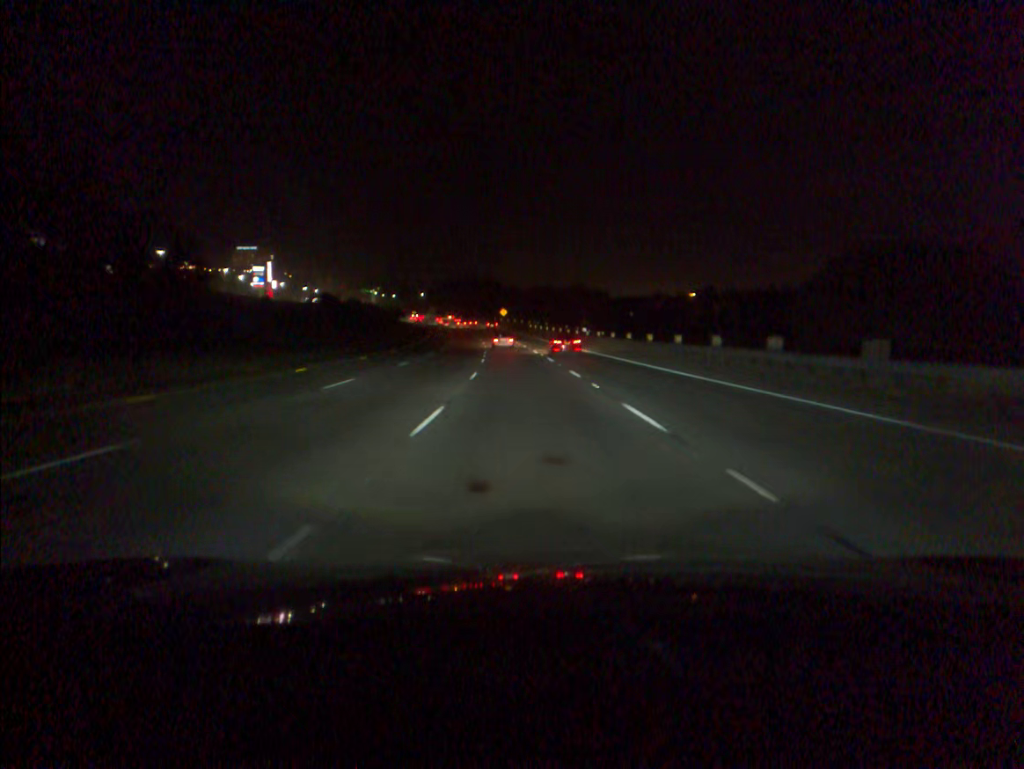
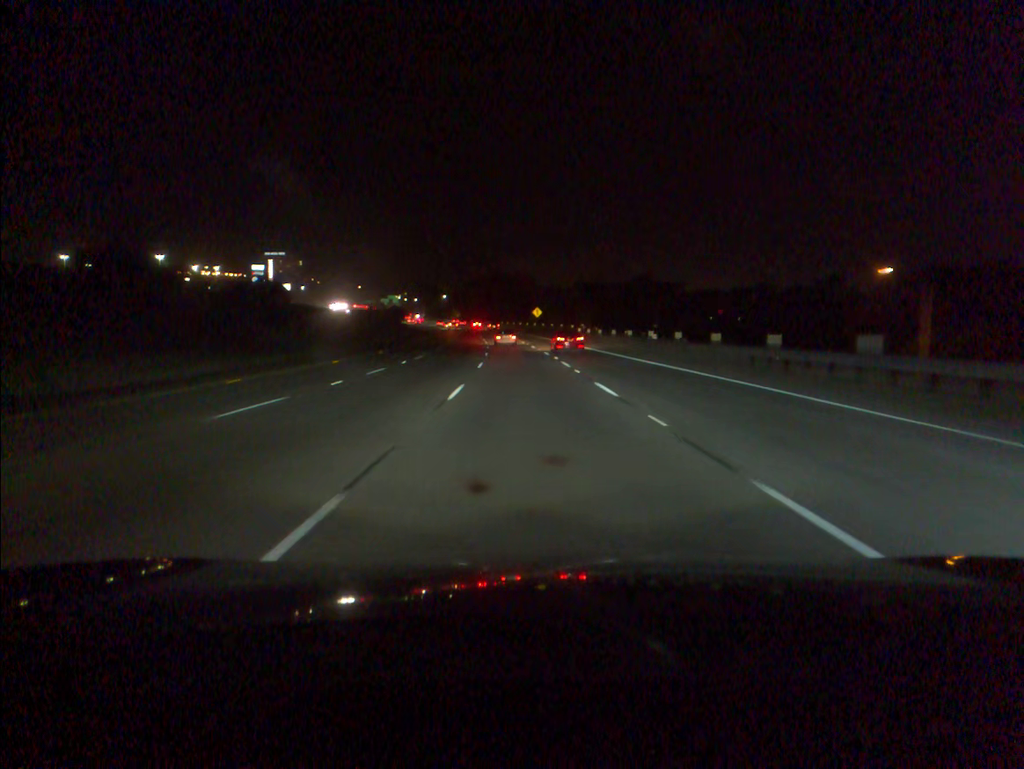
(-1.1, +52.5) m; -3°
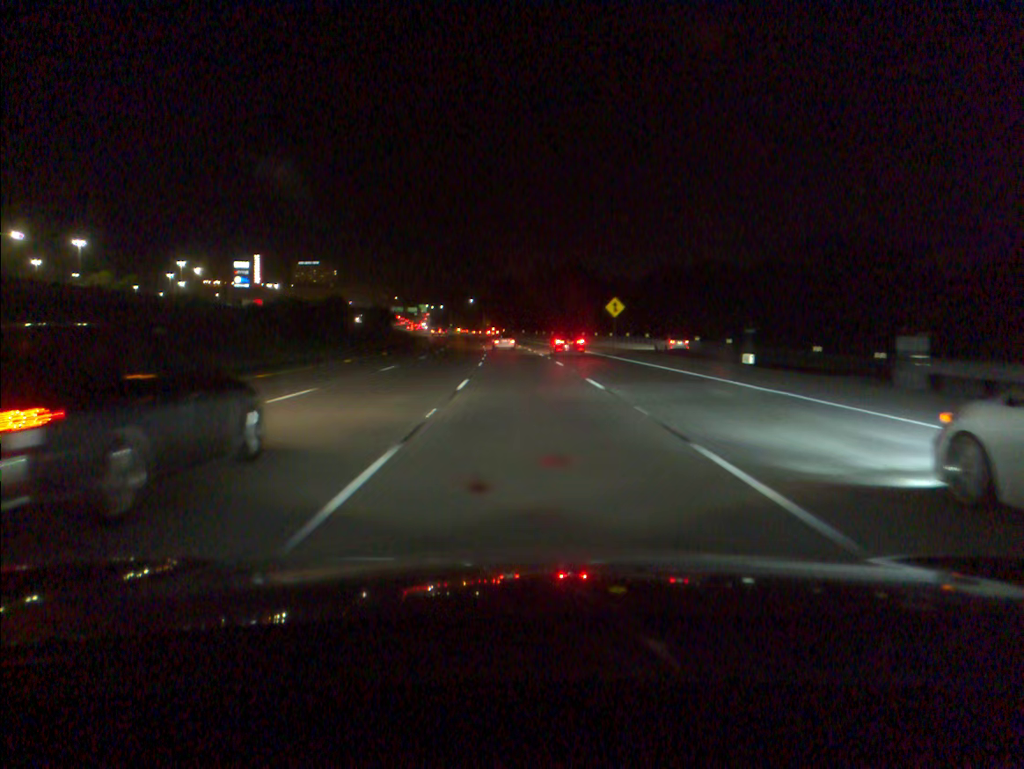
(-1.9, +70.0) m; -3°
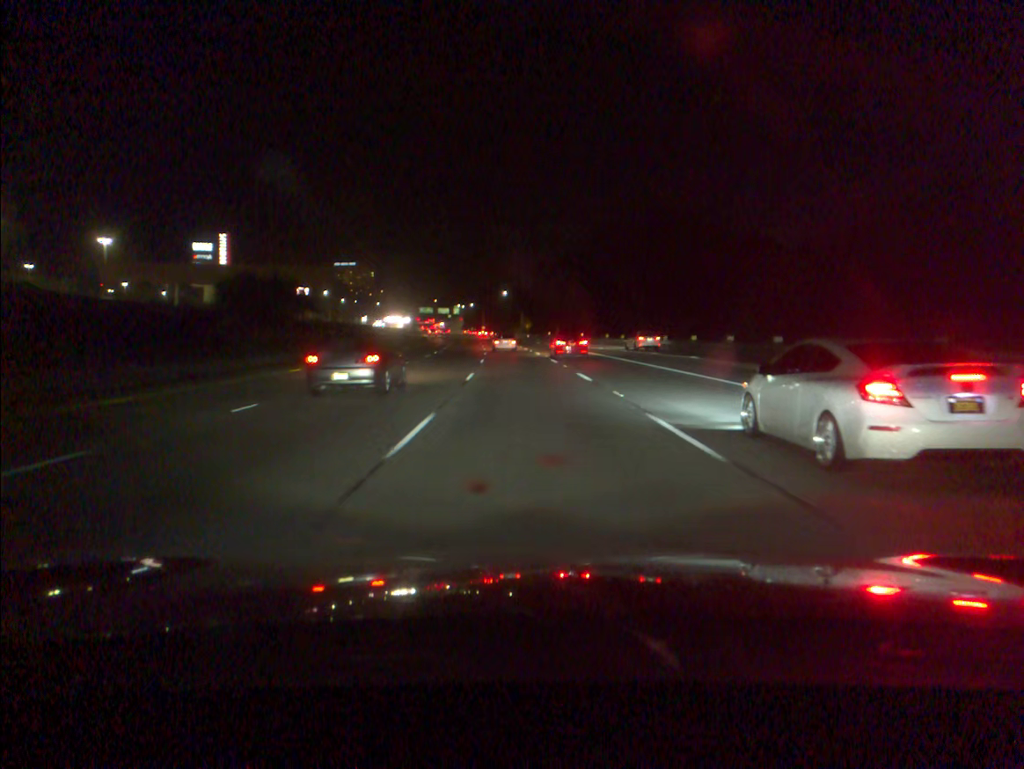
(-1.9, +69.3) m; -3°
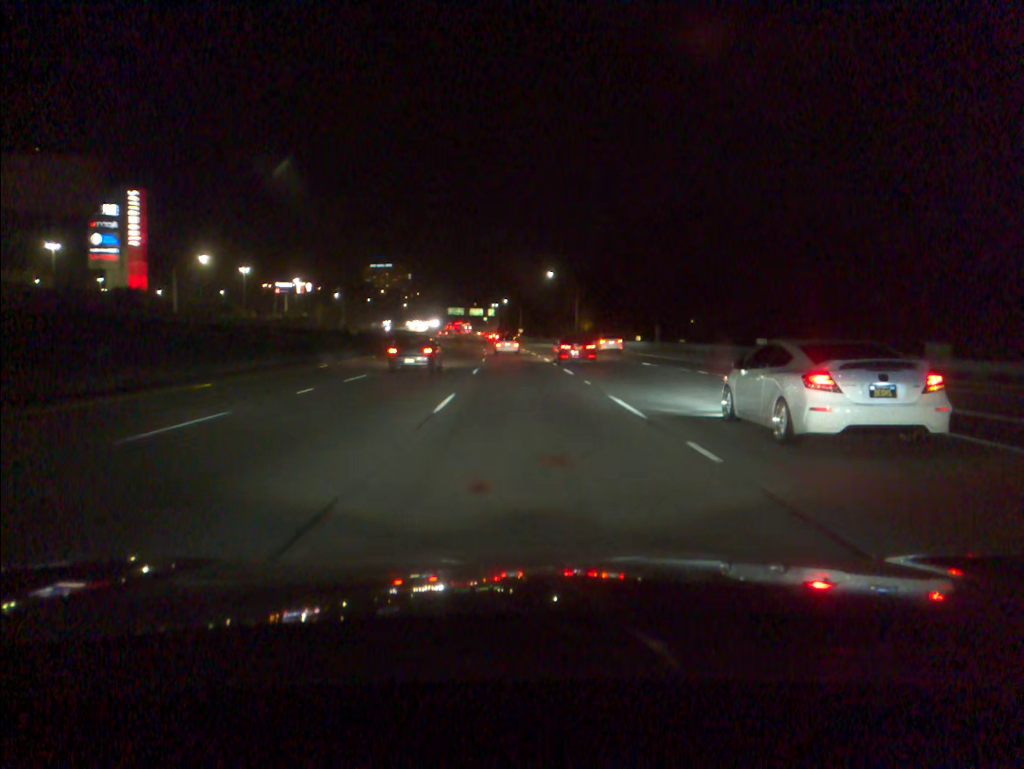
(-1.9, +68.2) m; -3°
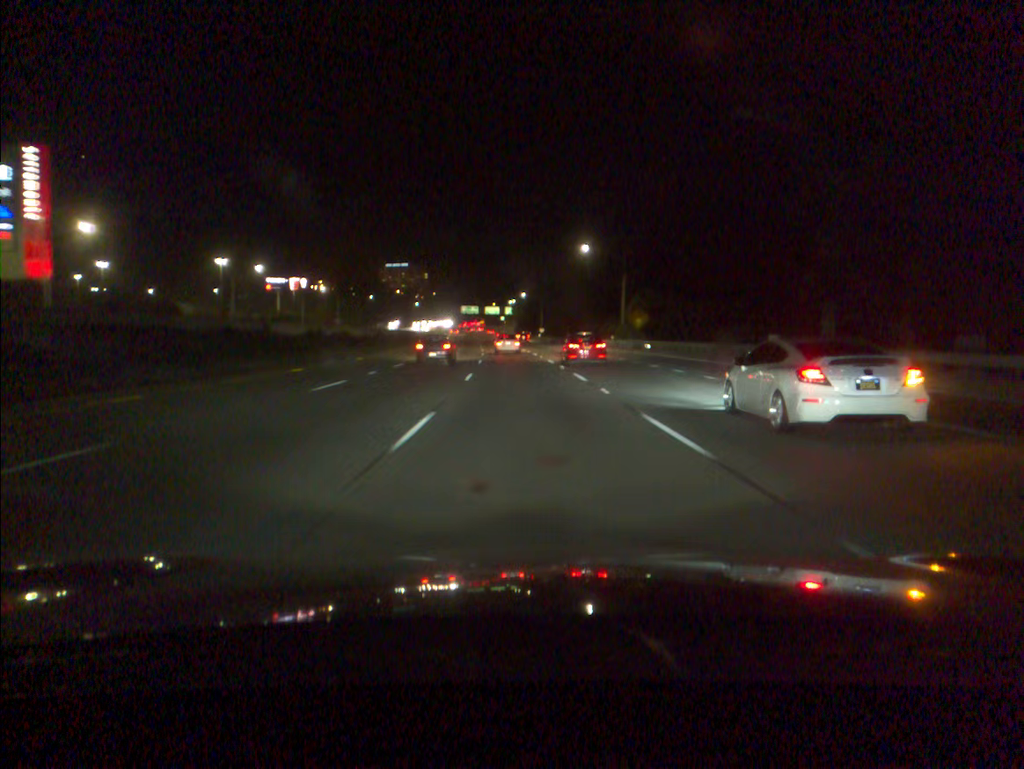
(-0.4, +33.8) m; -1°
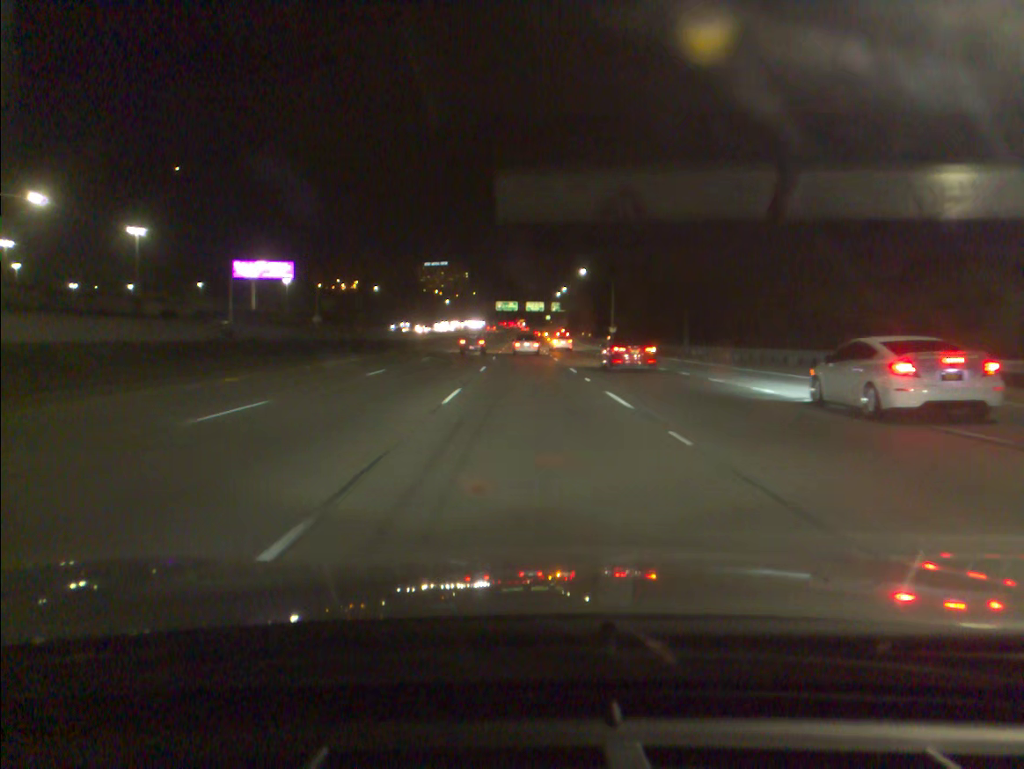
(-1.9, +66.9) m; -3°
